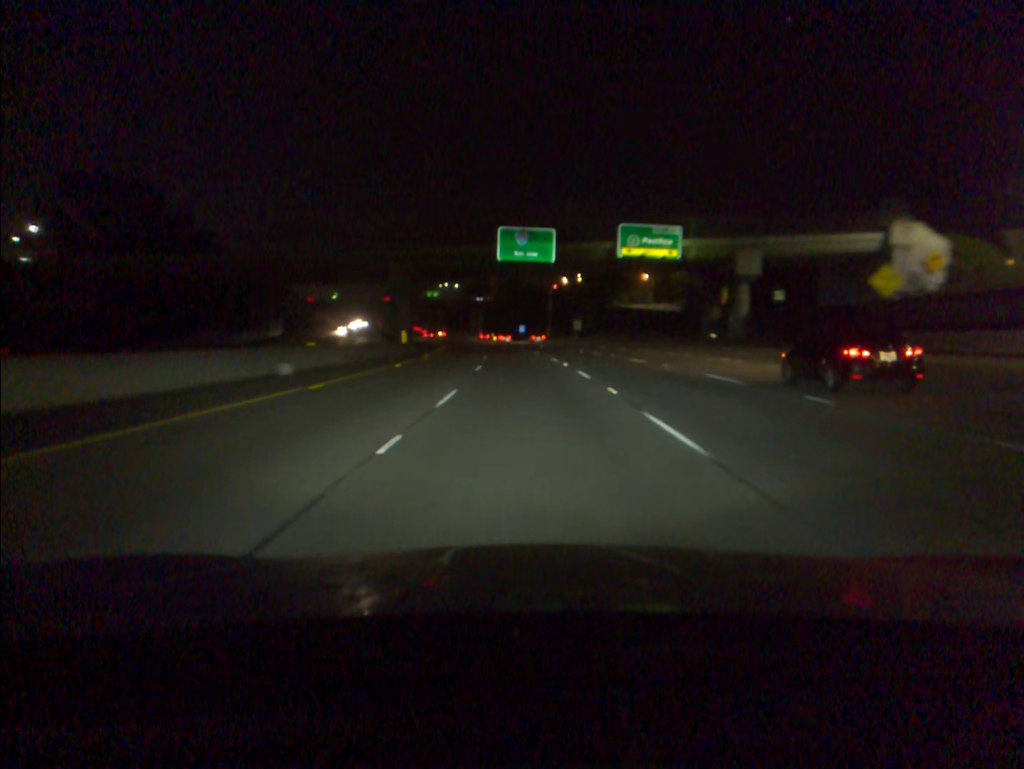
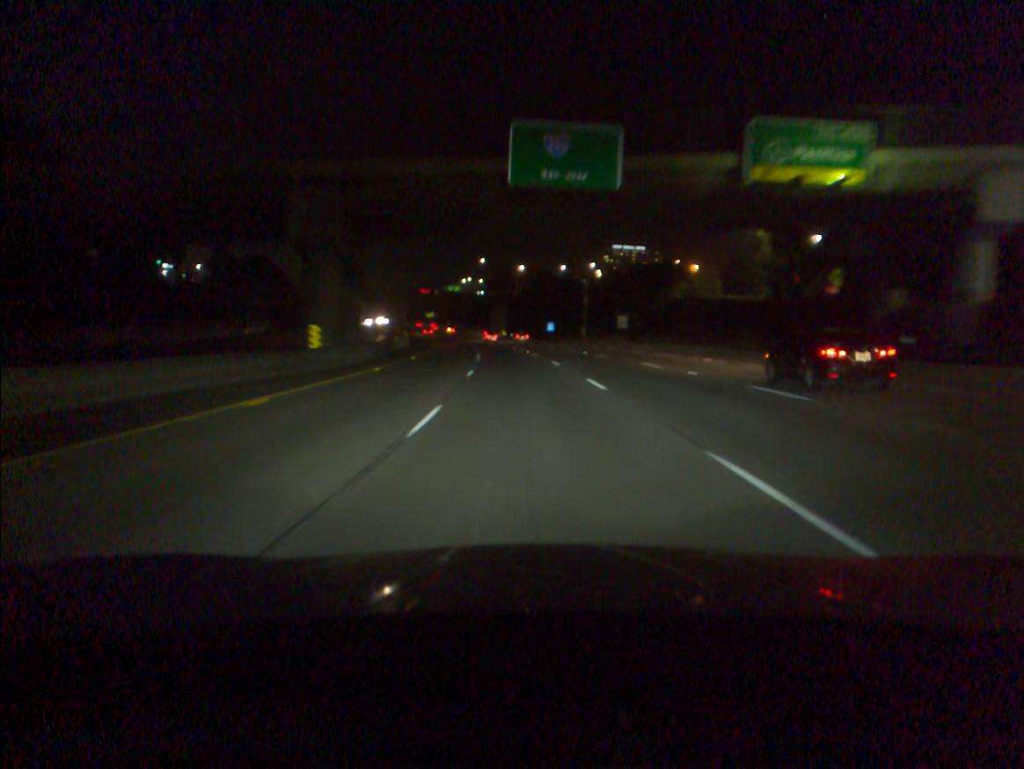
(-0.5, +33.6) m; -2°
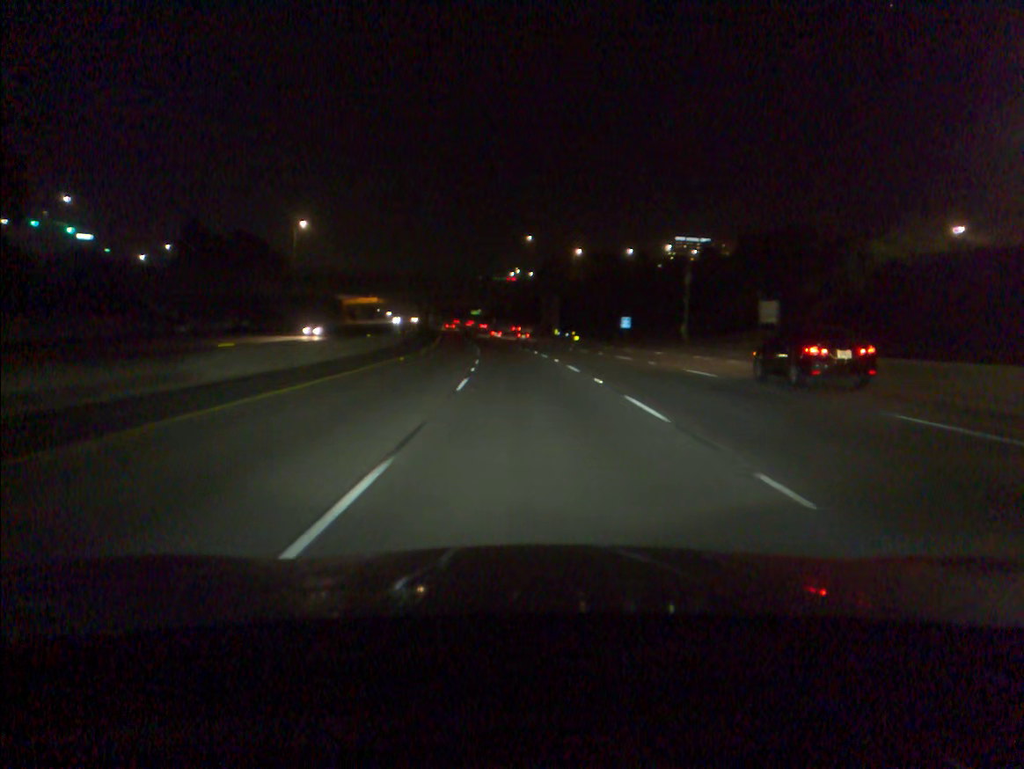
(-1.8, +50.6) m; -4°
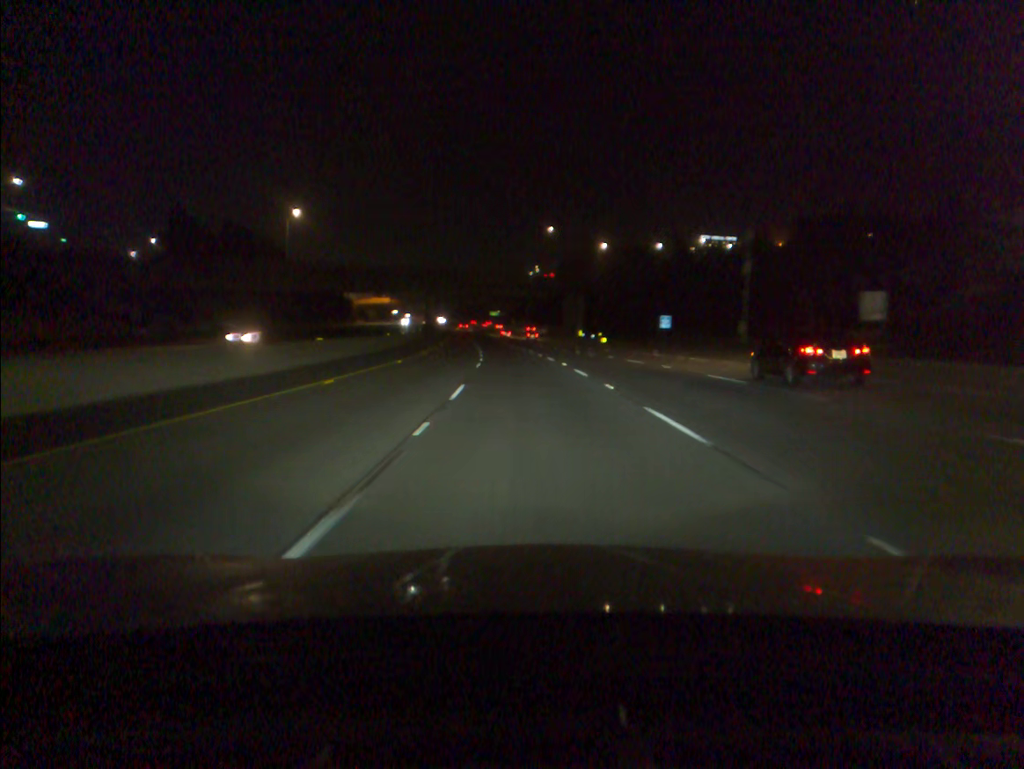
(-0.2, +16.9) m; -1°
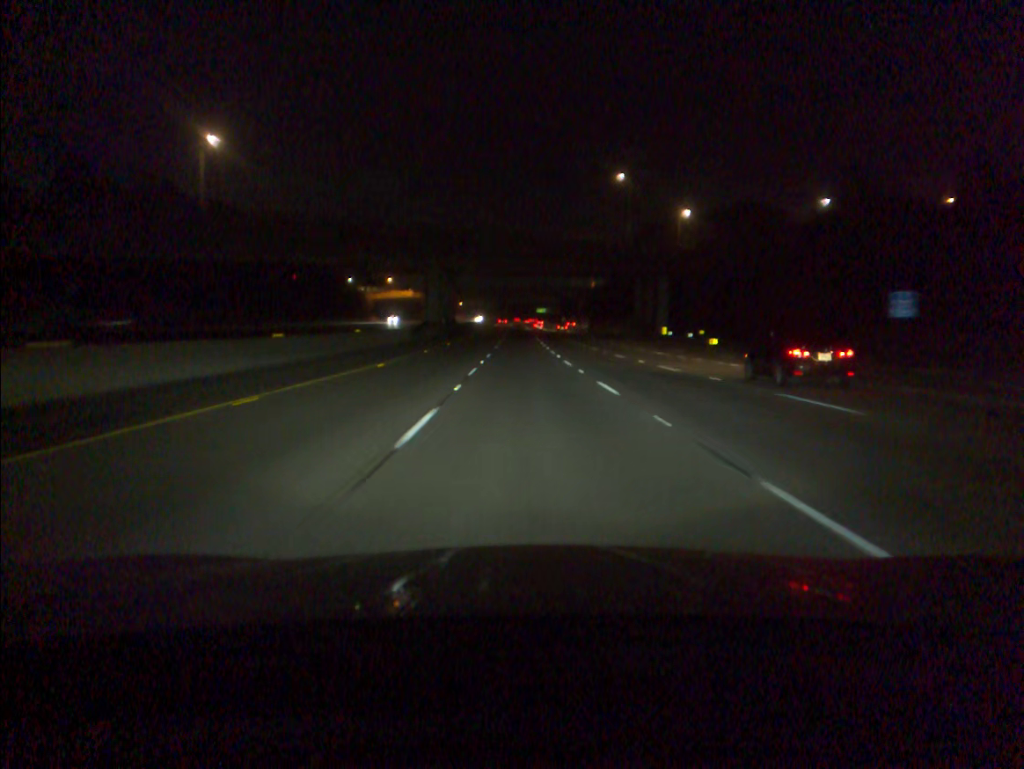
(-1.6, +50.6) m; -3°
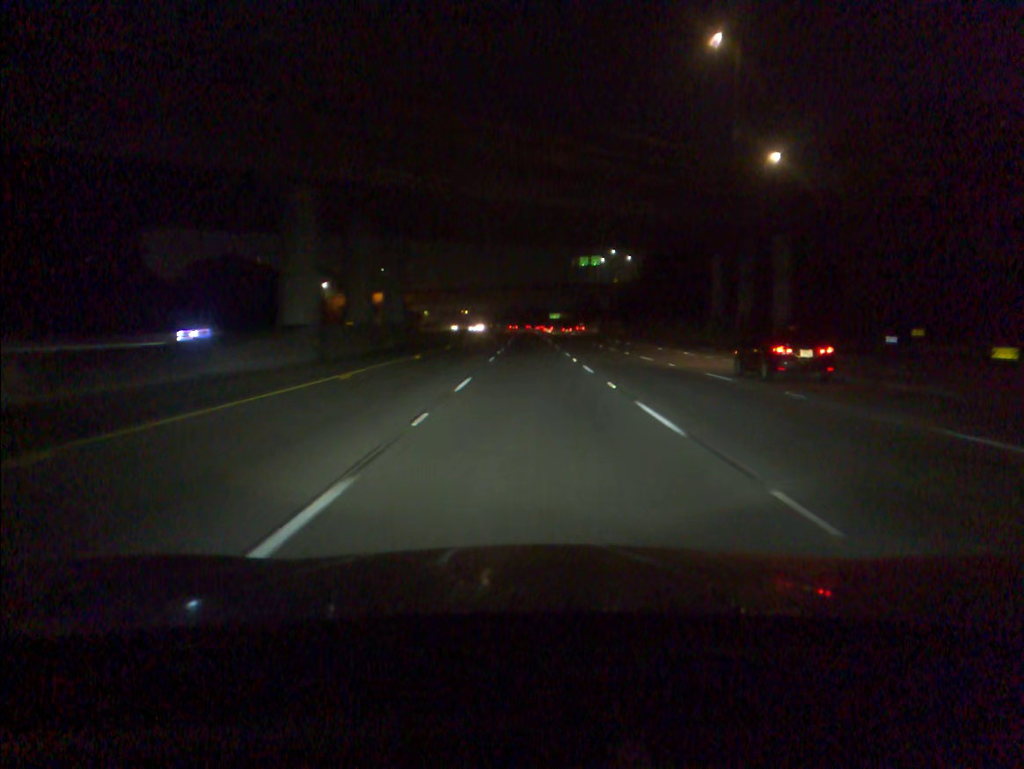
(-0.7, +50.4) m; -1°
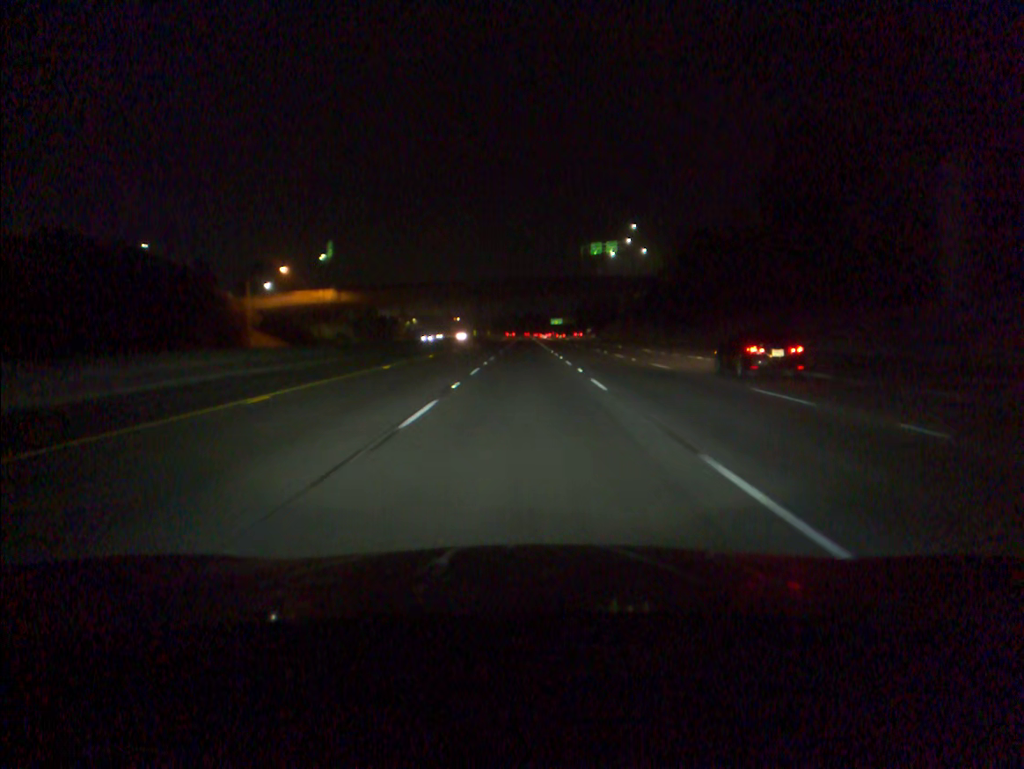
(+0.1, +50.2) m; 0°
